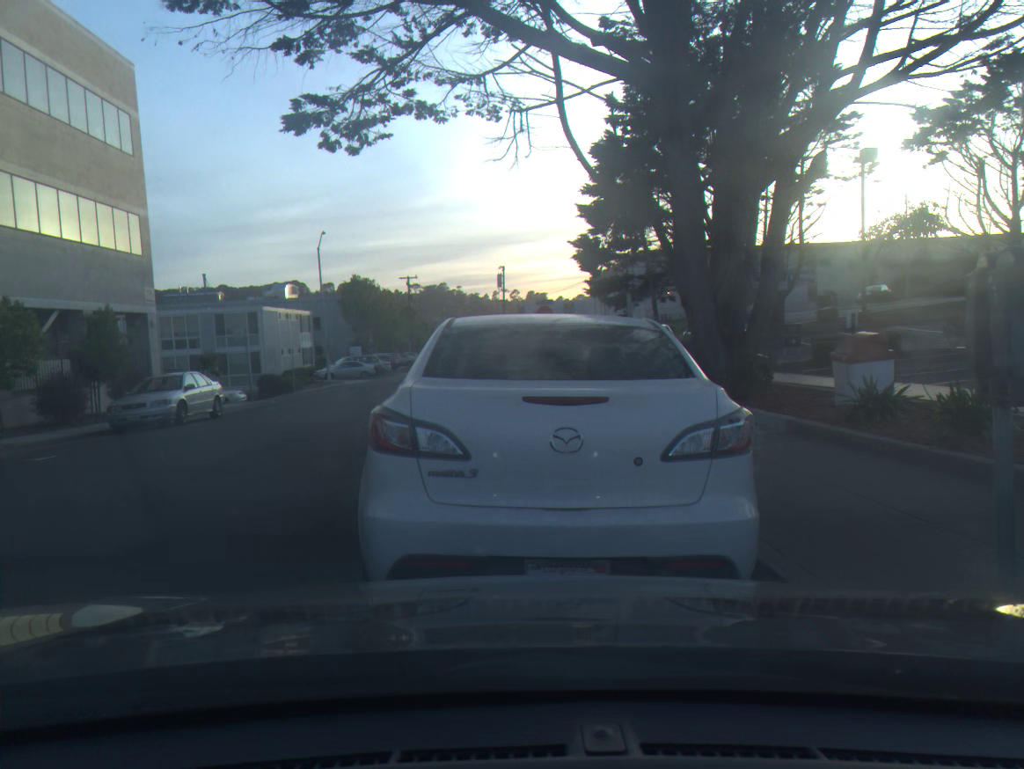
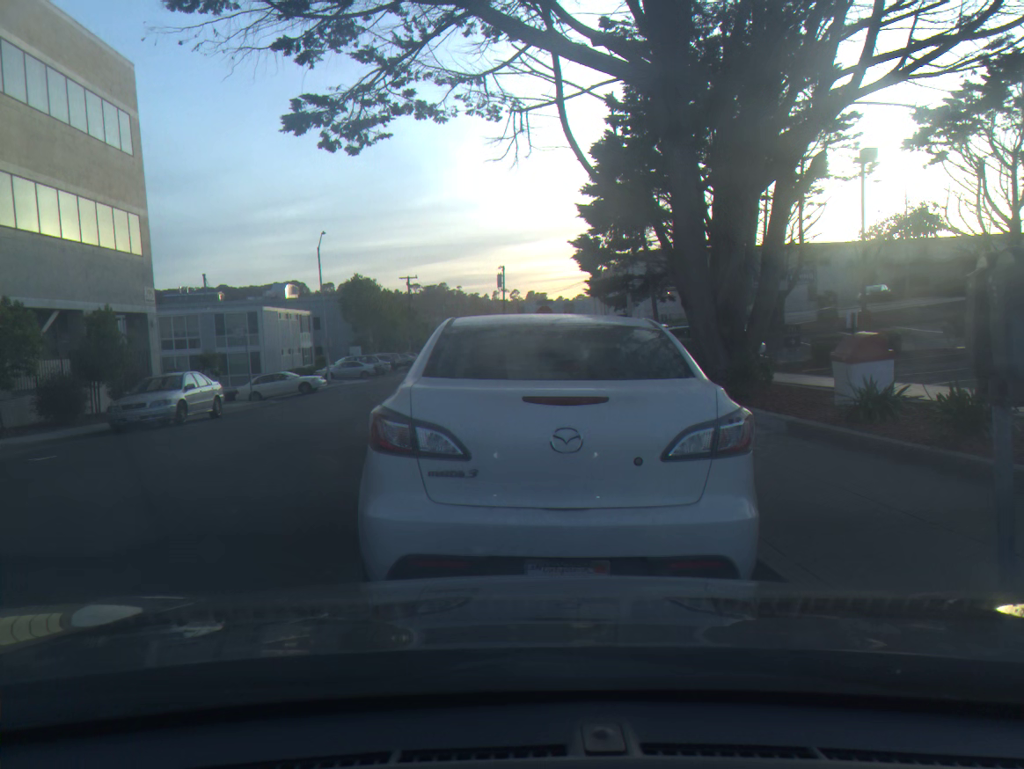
(0.0, 0.0) m; 0°
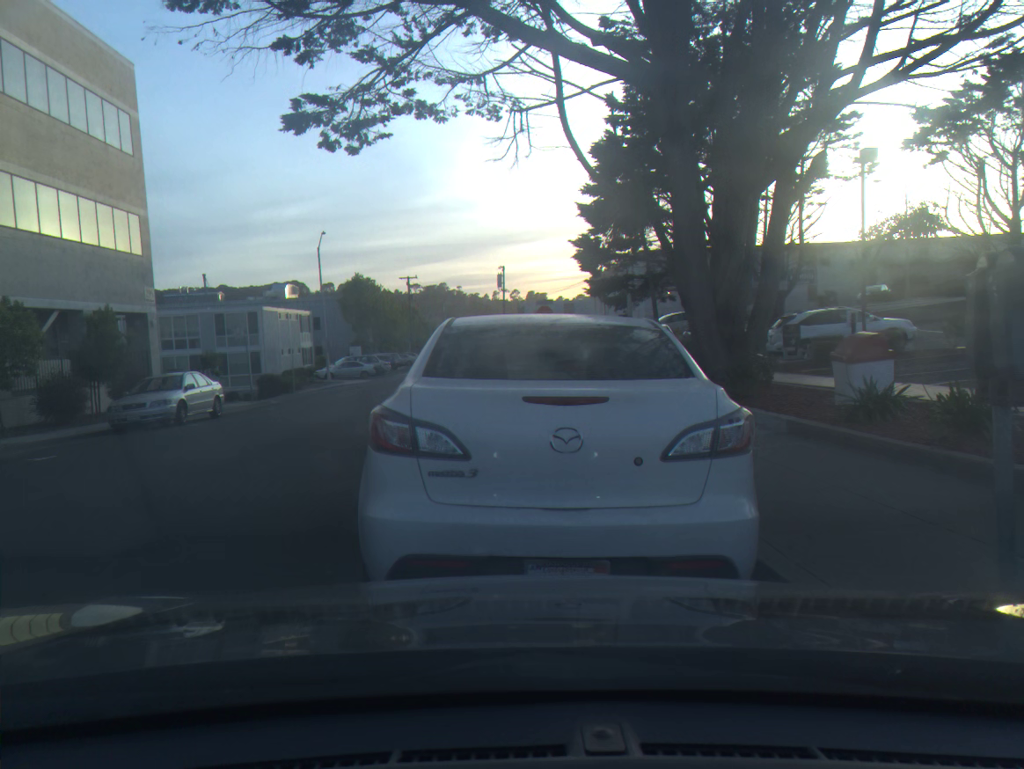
(0.0, 0.0) m; 0°
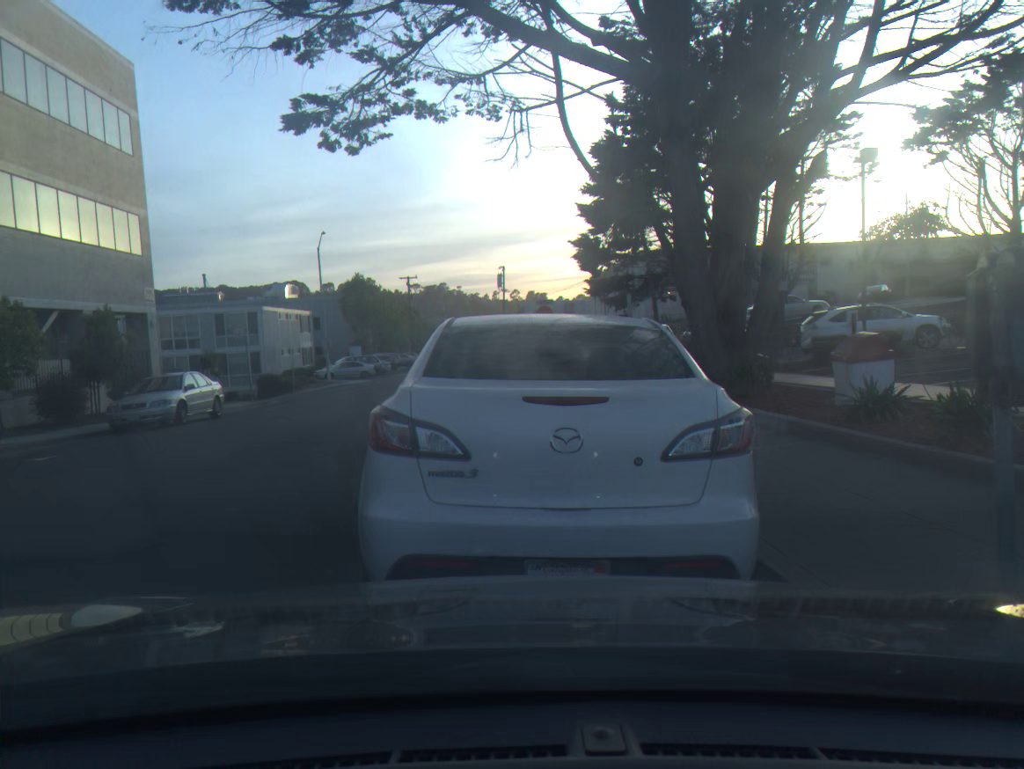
(0.0, 0.0) m; 0°
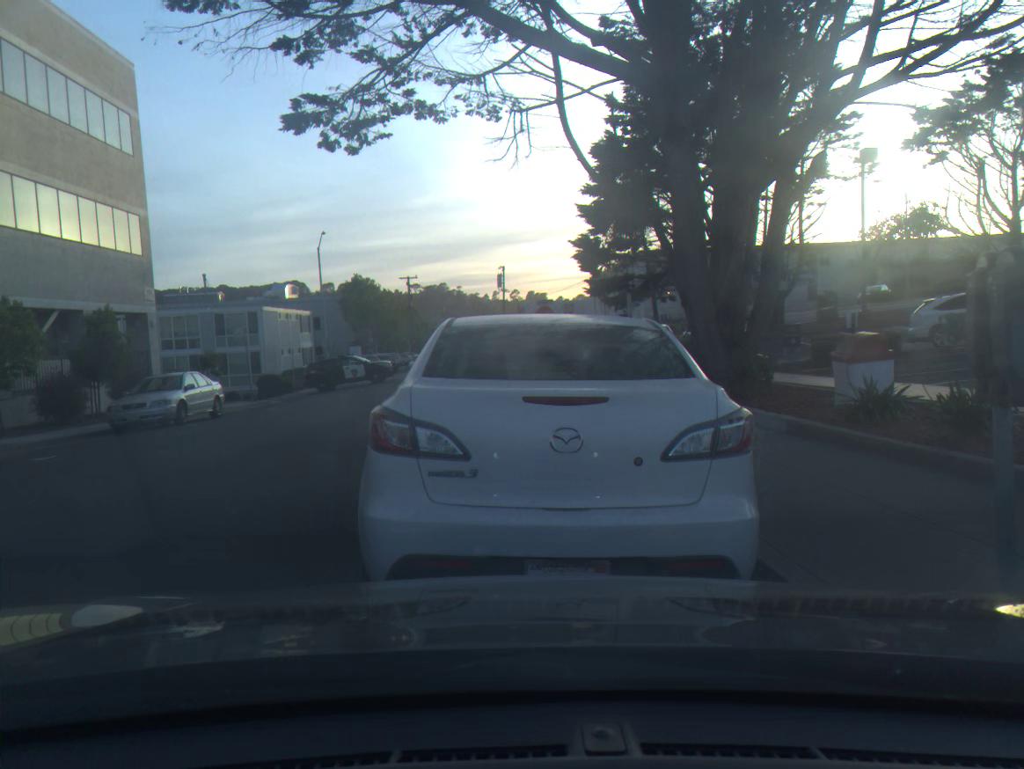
(0.0, 0.0) m; 0°
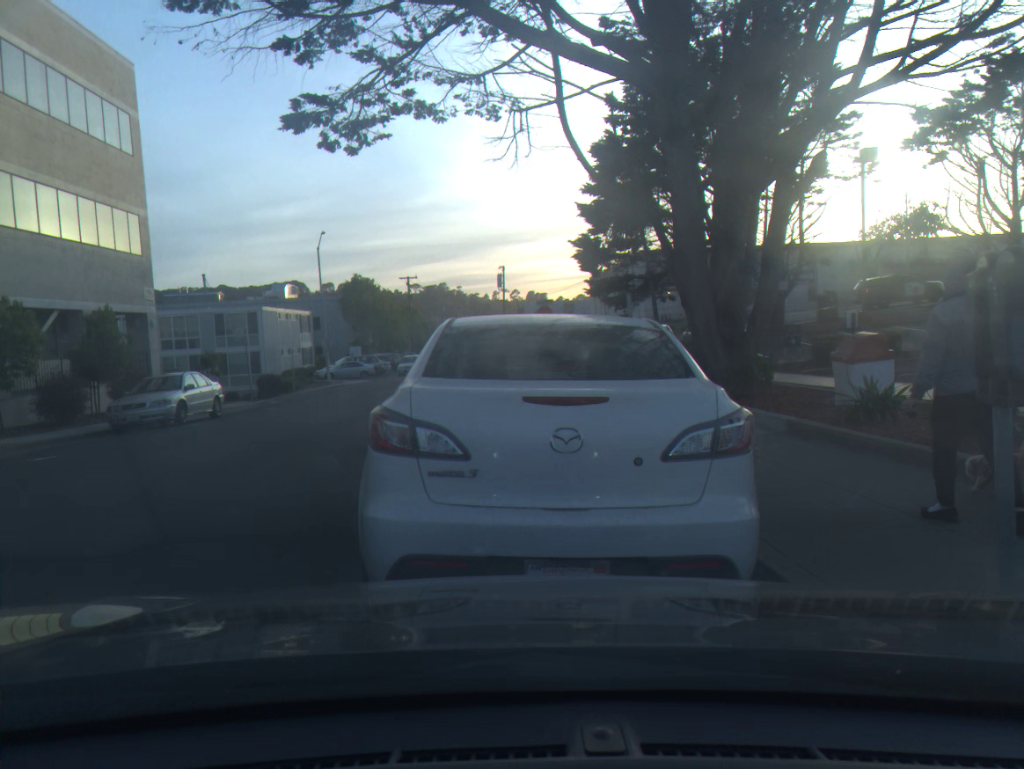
(0.0, 0.0) m; 0°
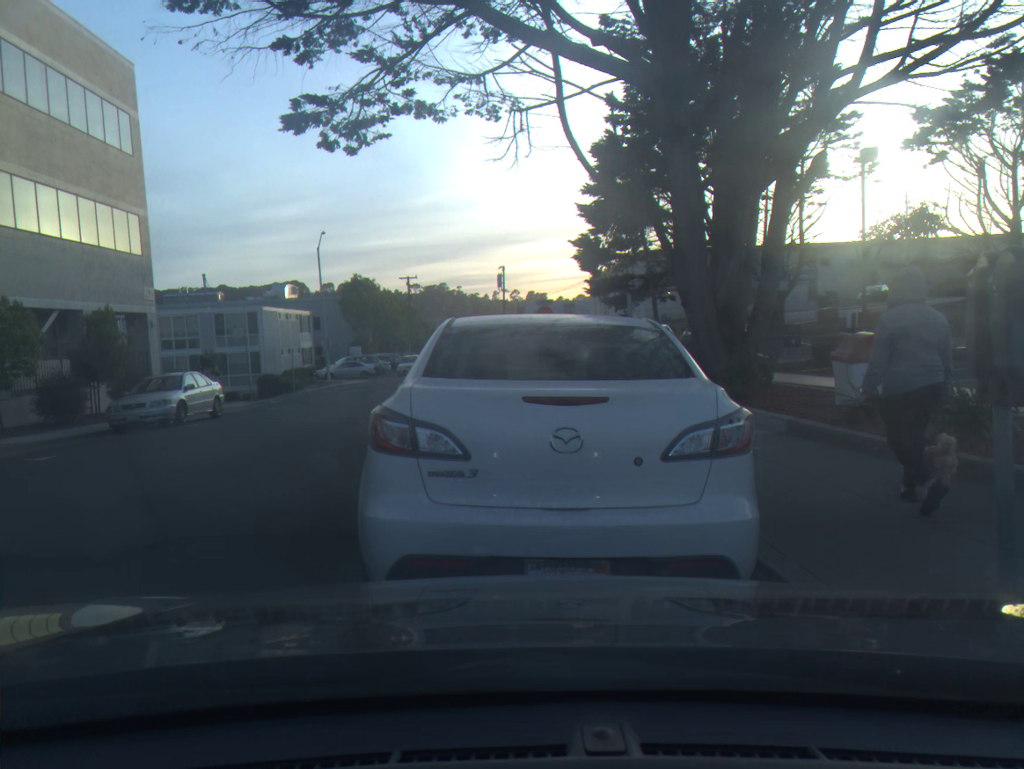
(0.0, 0.0) m; 0°
